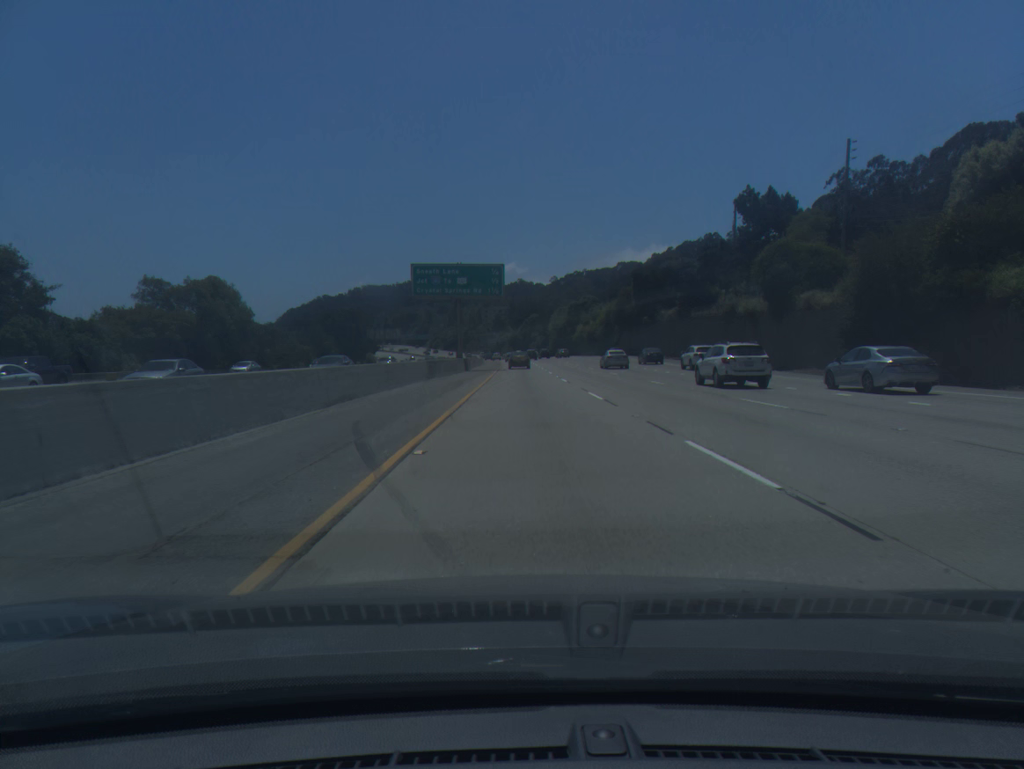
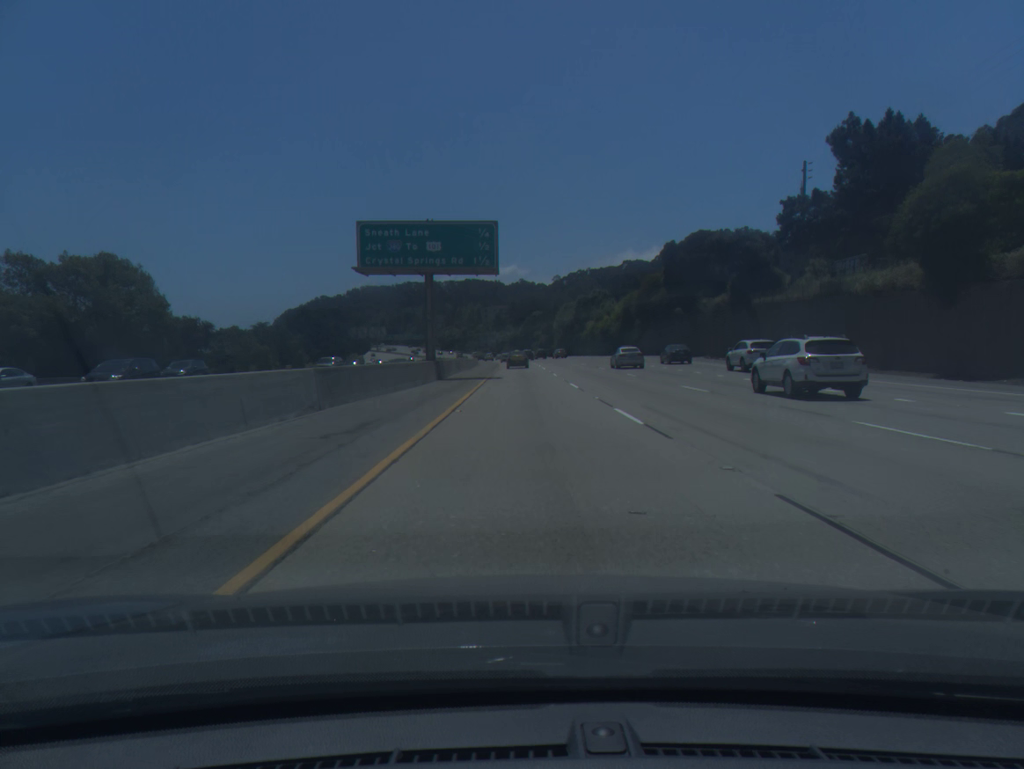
(0.0, +21.8) m; 0°
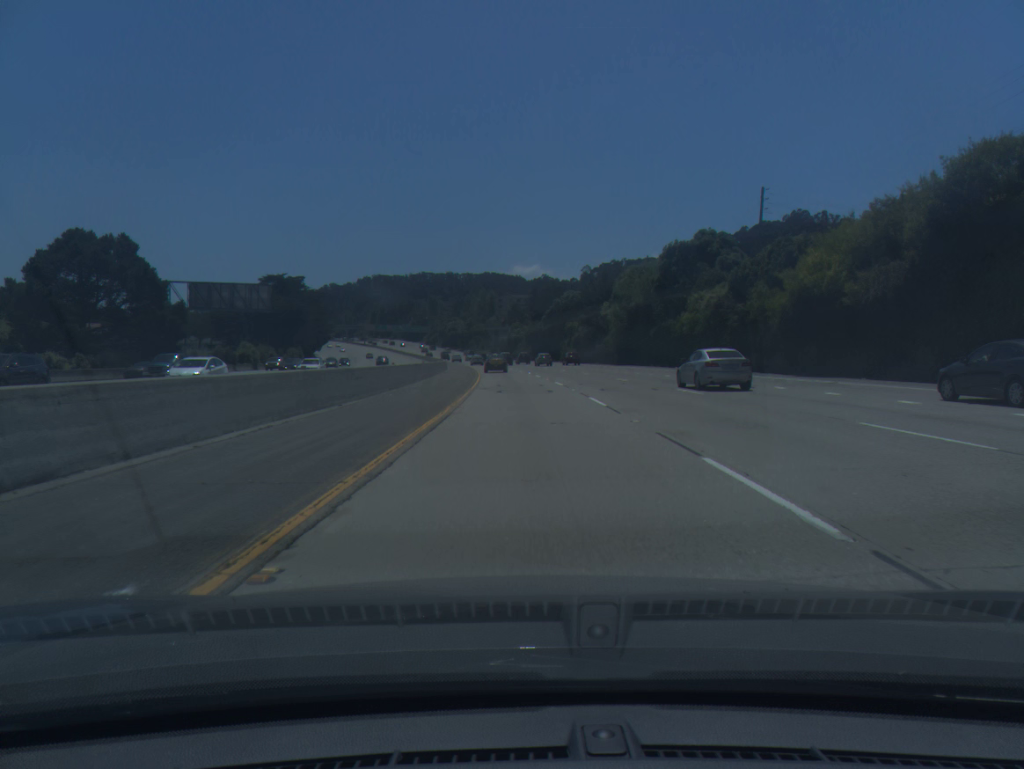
(-0.6, +85.7) m; -1°
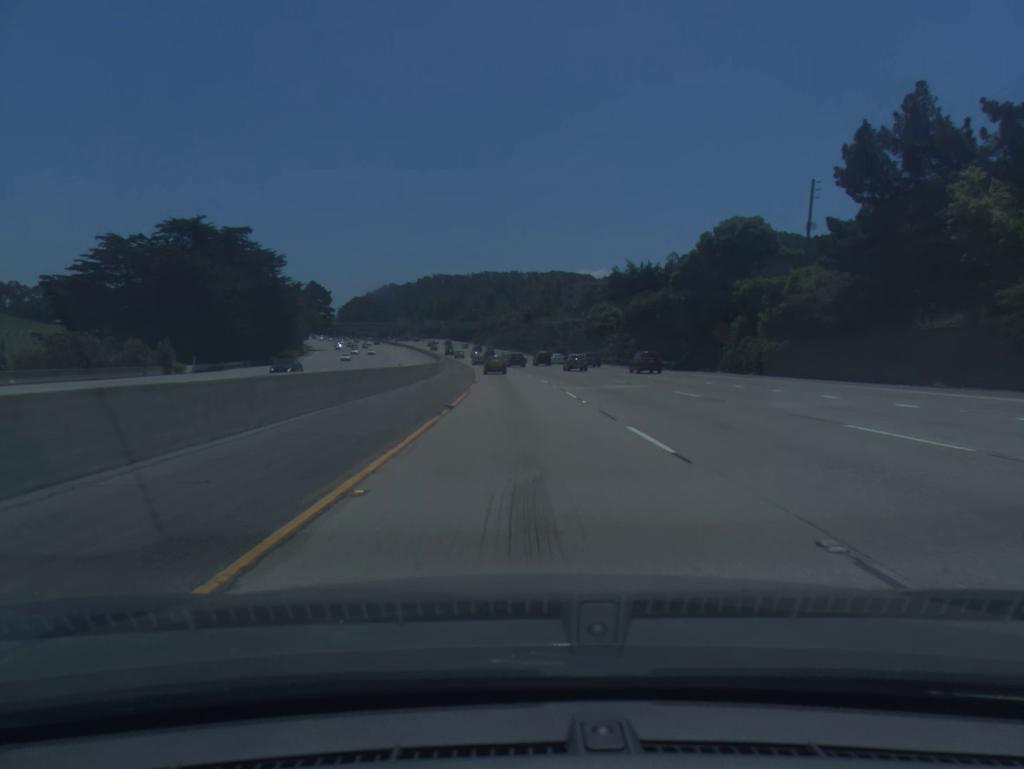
(-3.2, +84.8) m; -5°
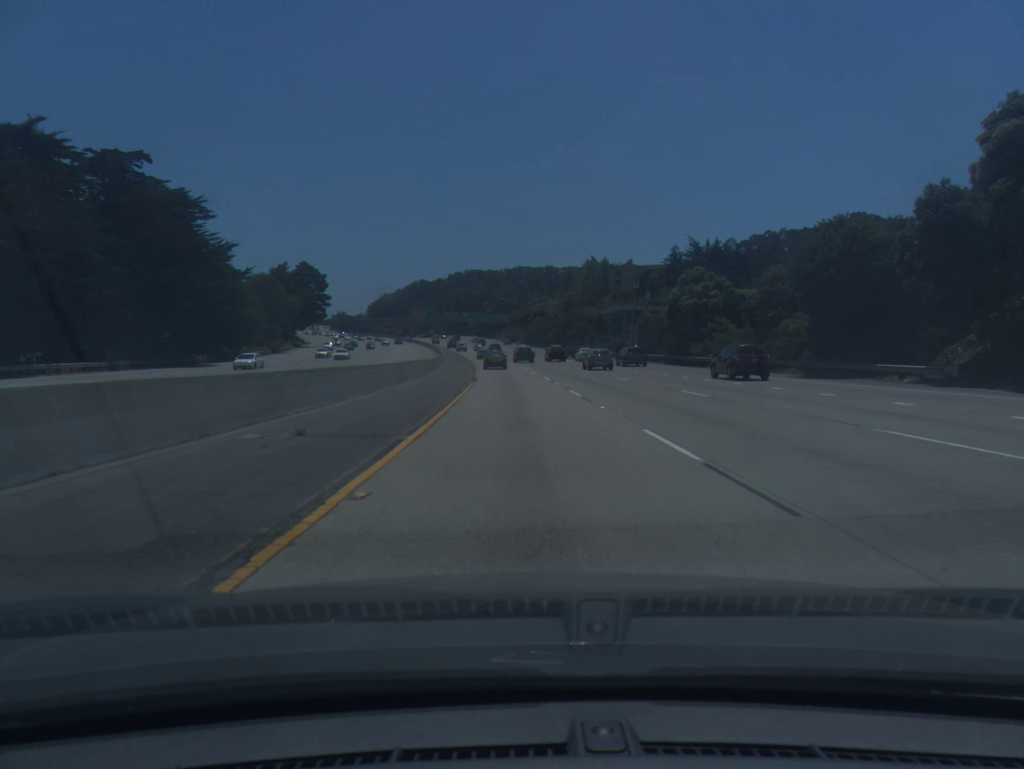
(-0.9, +44.1) m; -2°
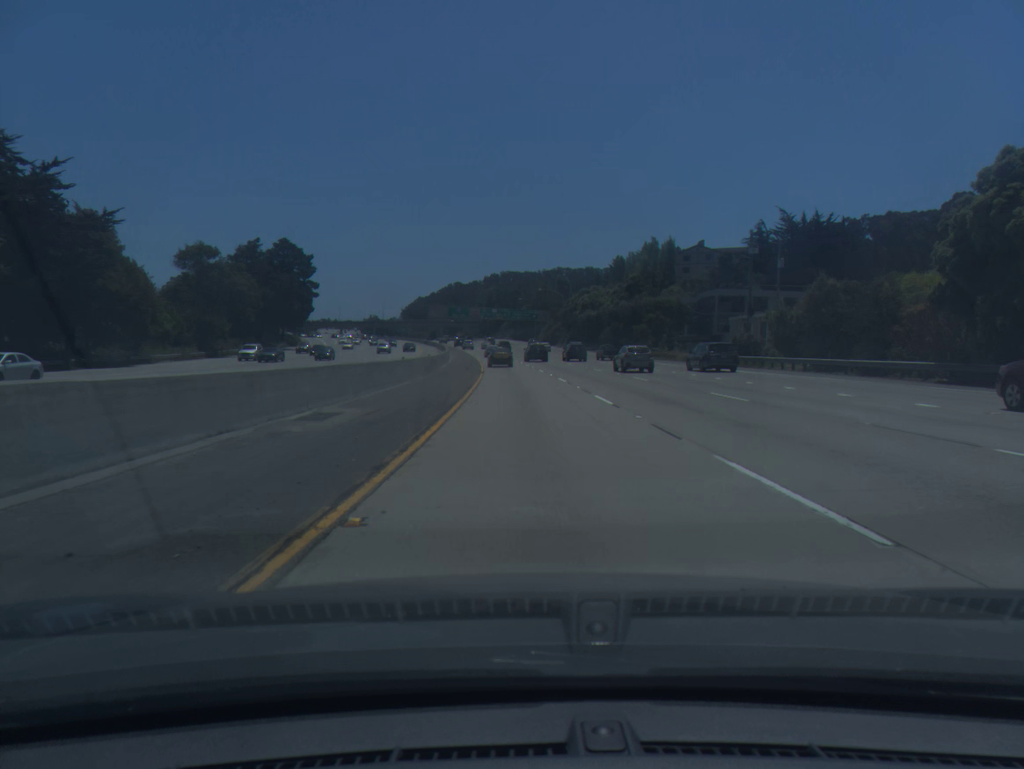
(-1.1, +44.9) m; -3°
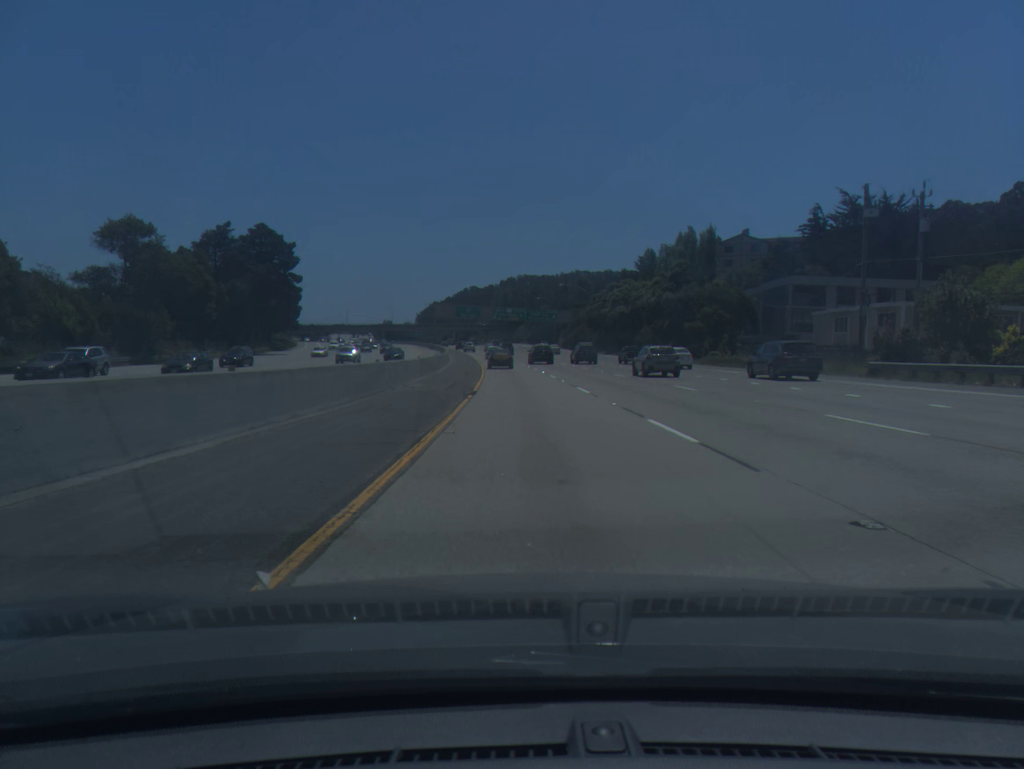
(-0.2, +22.6) m; -1°
